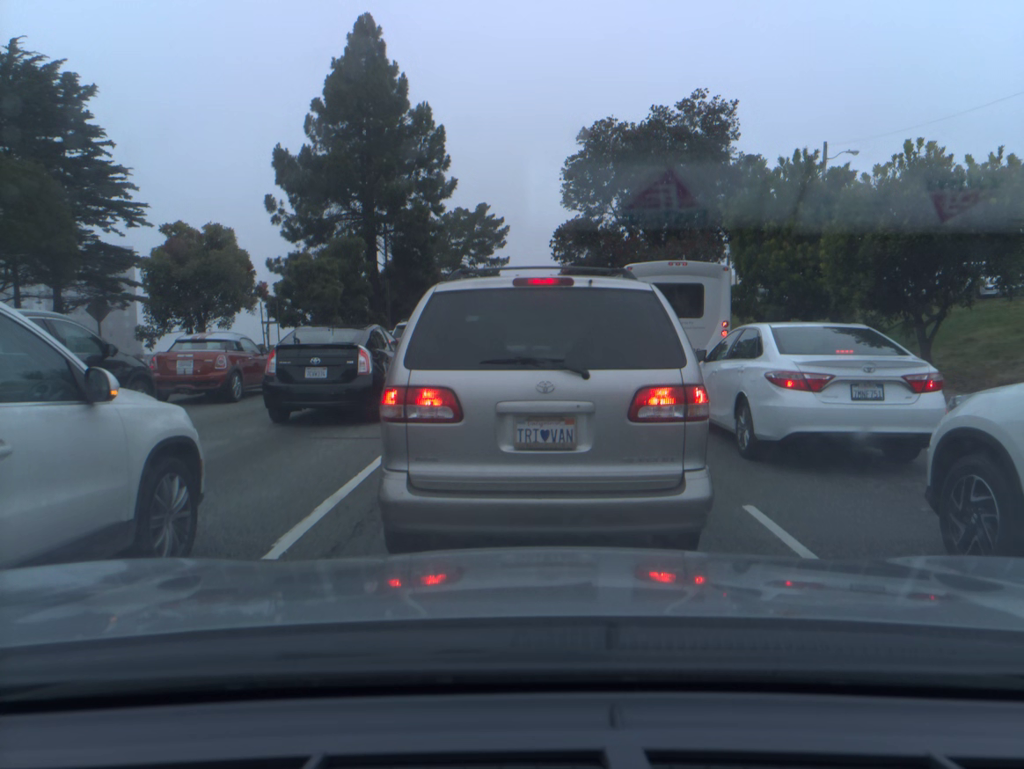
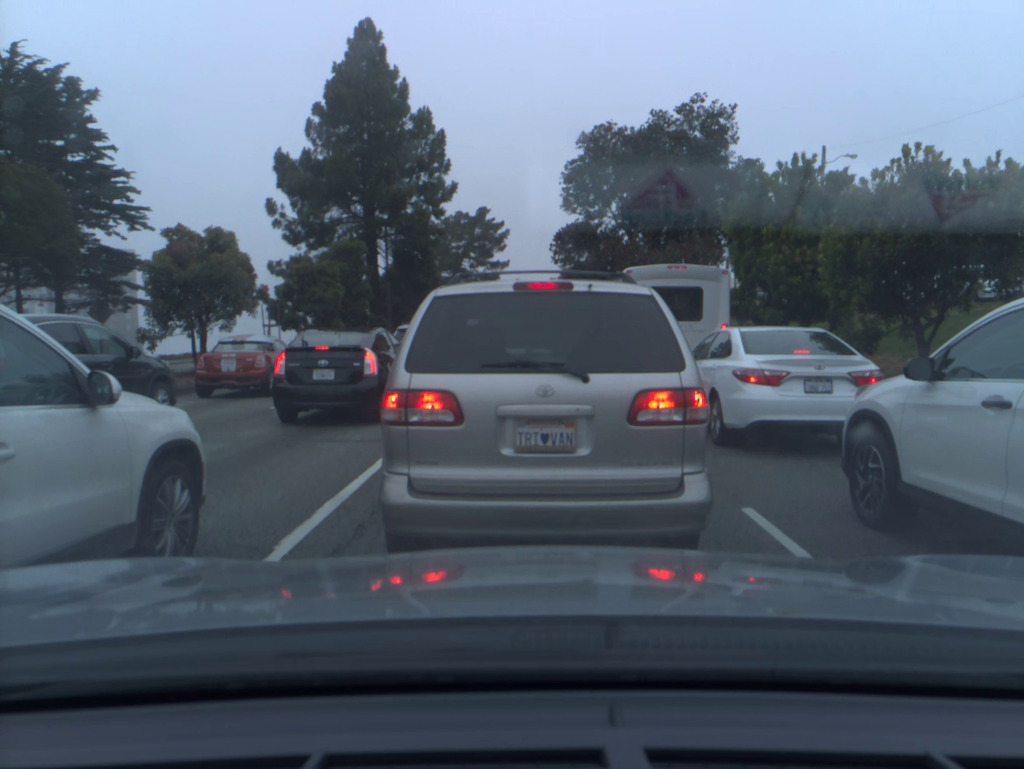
(0.0, 0.0) m; 0°
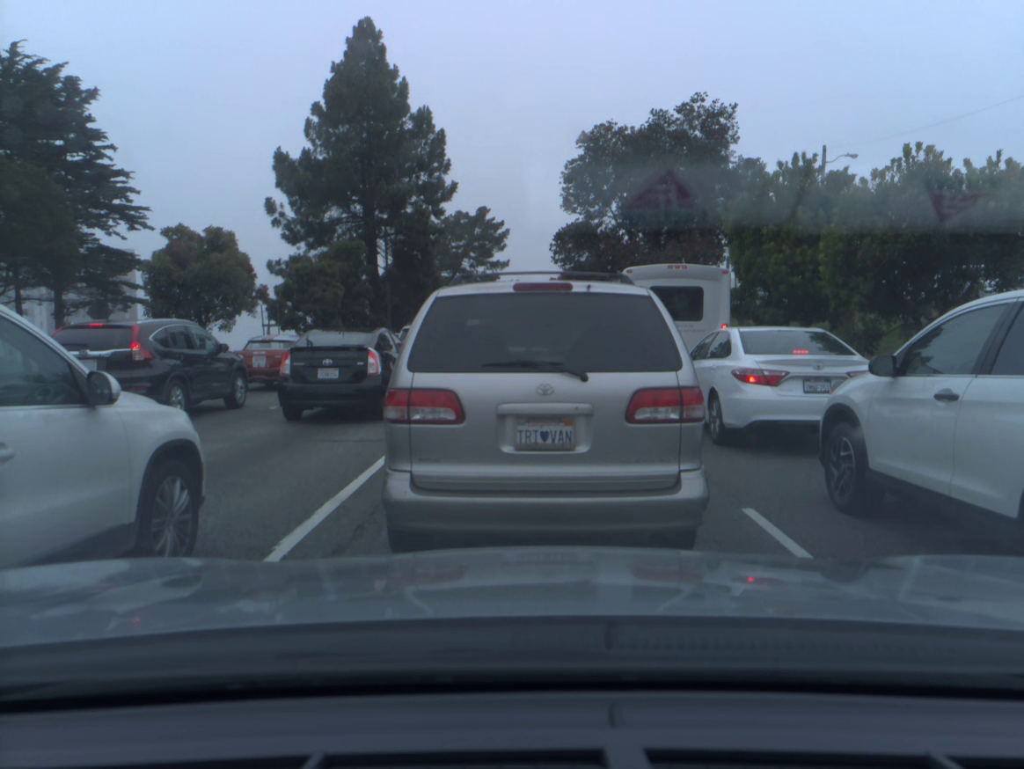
(0.0, 0.0) m; 0°
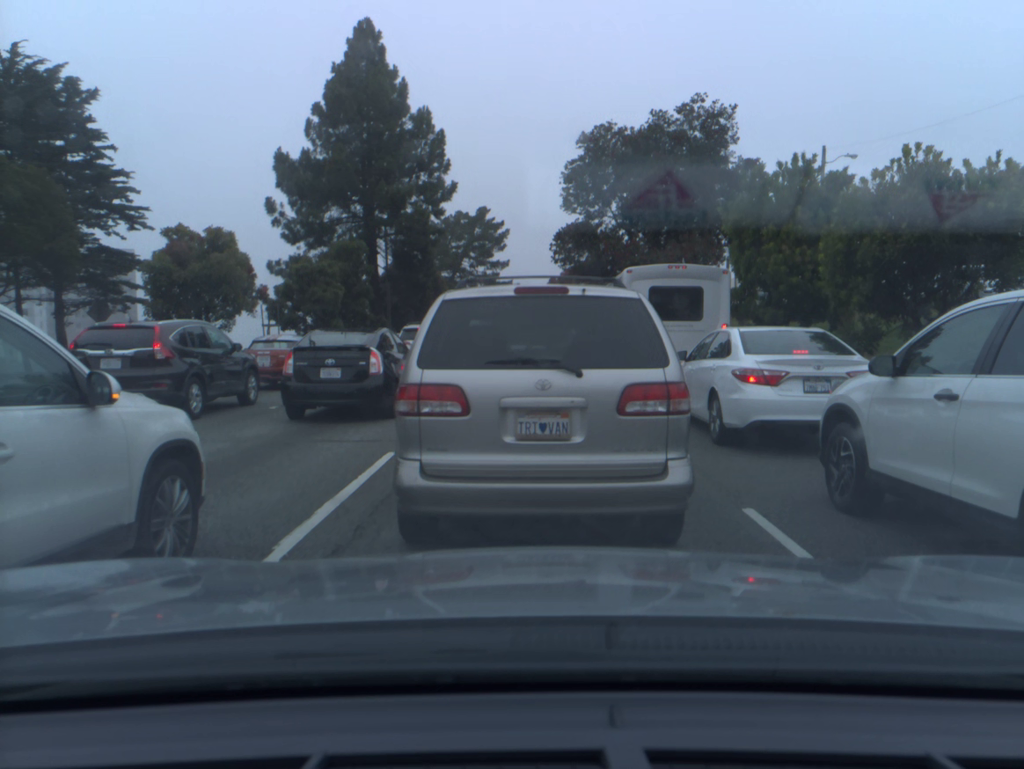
(0.0, 0.0) m; 0°
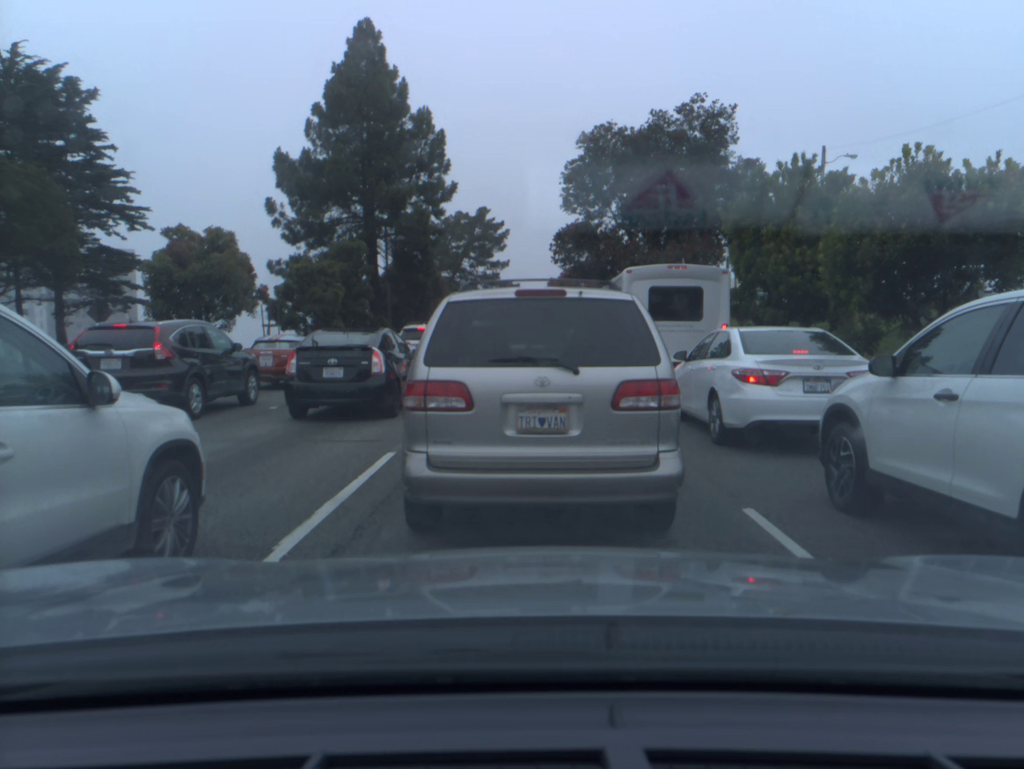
(0.0, 0.0) m; 0°
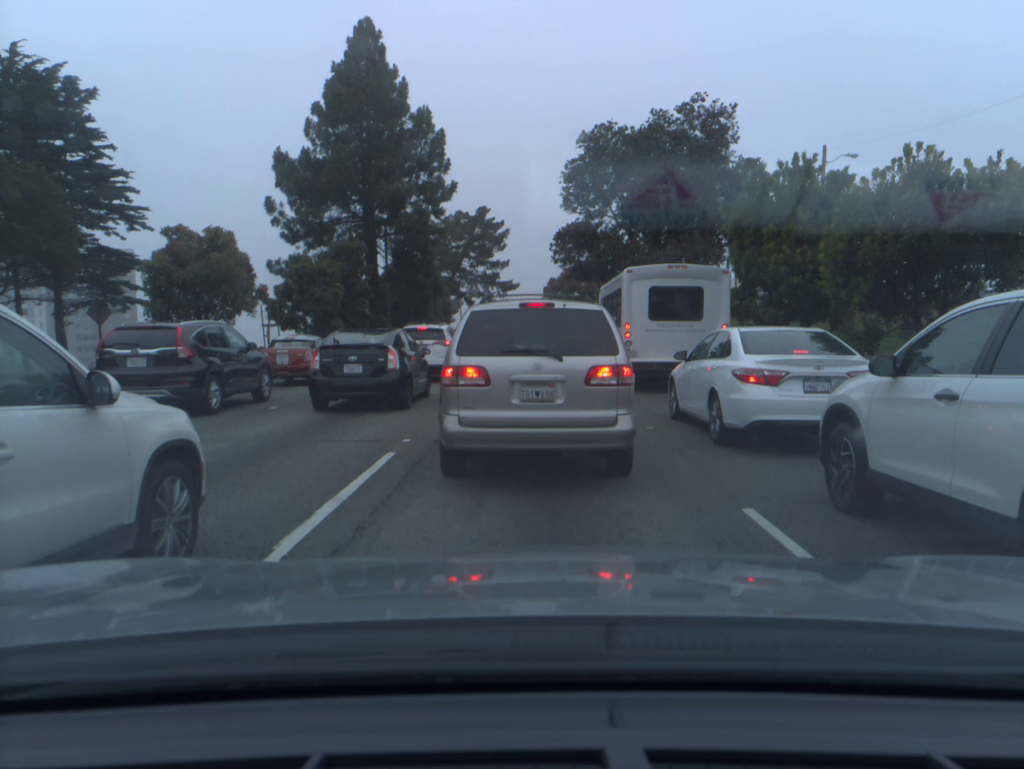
(0.0, 0.0) m; 0°
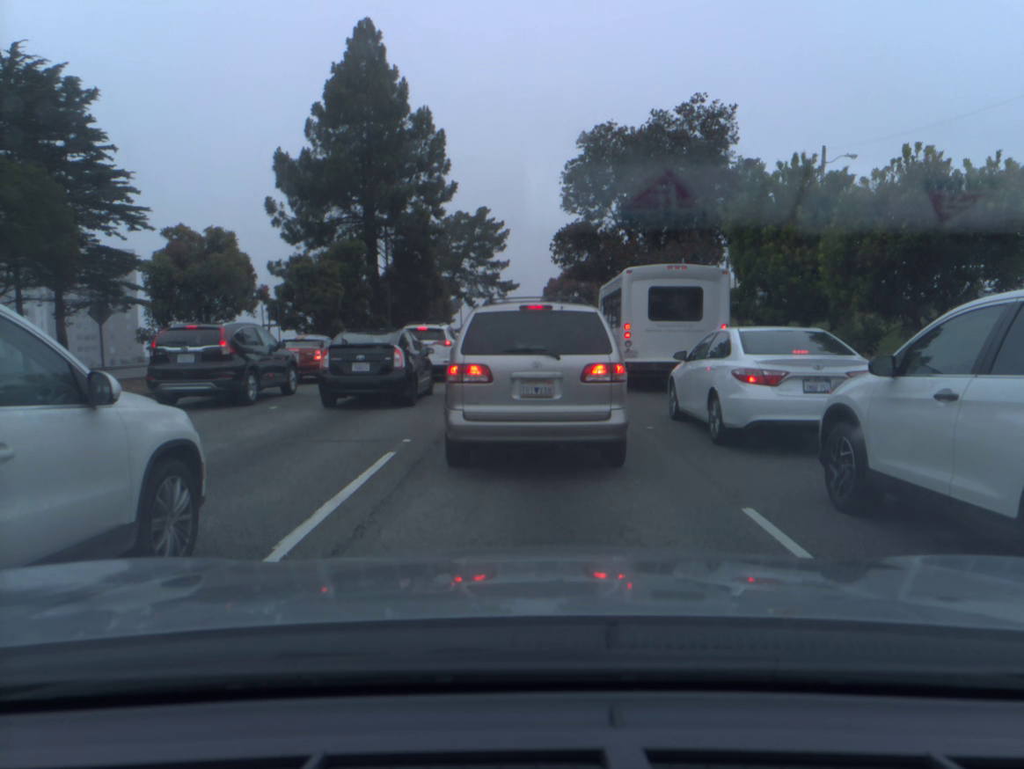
(0.0, 0.0) m; 0°
